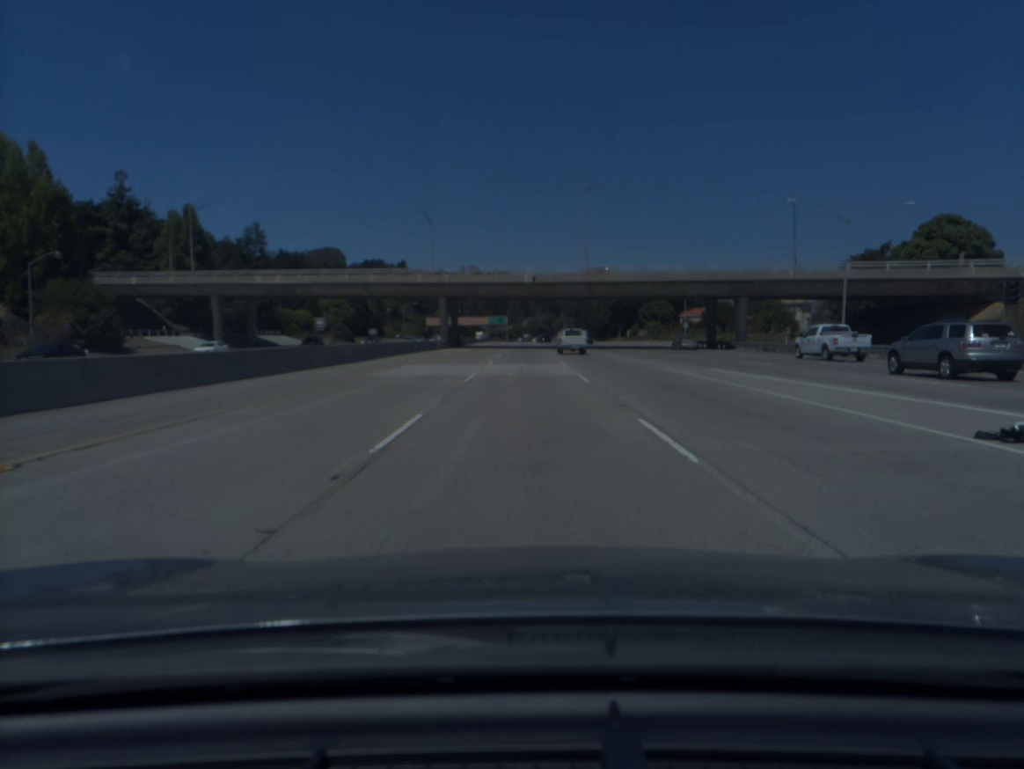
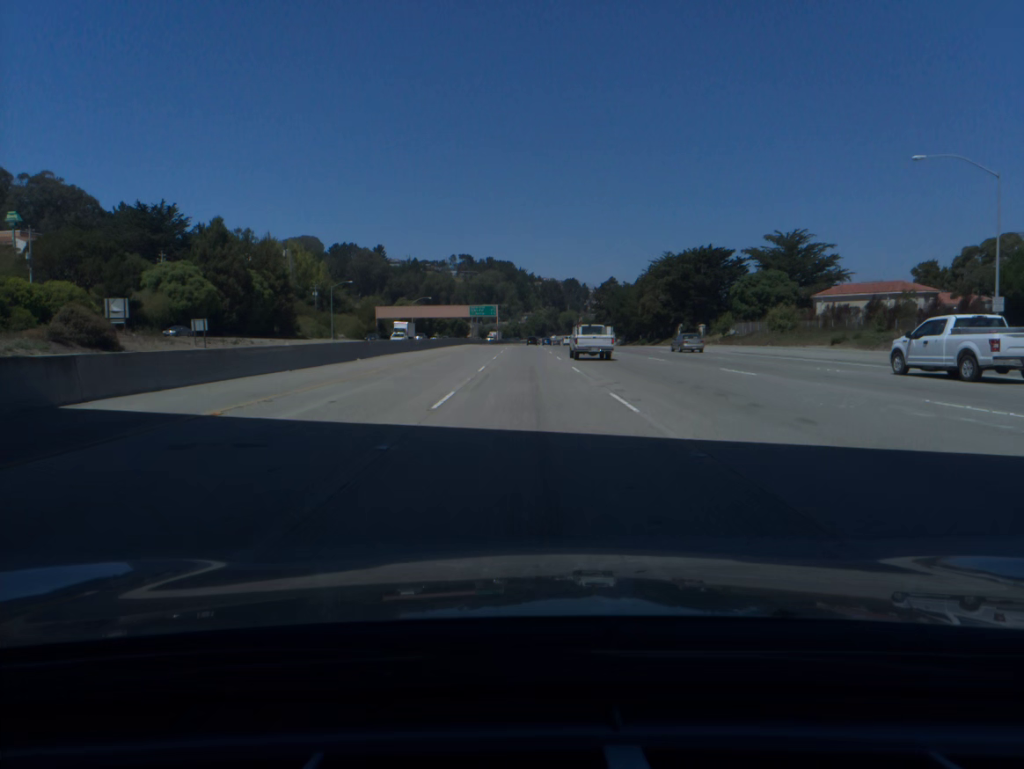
(+0.1, +94.9) m; 0°
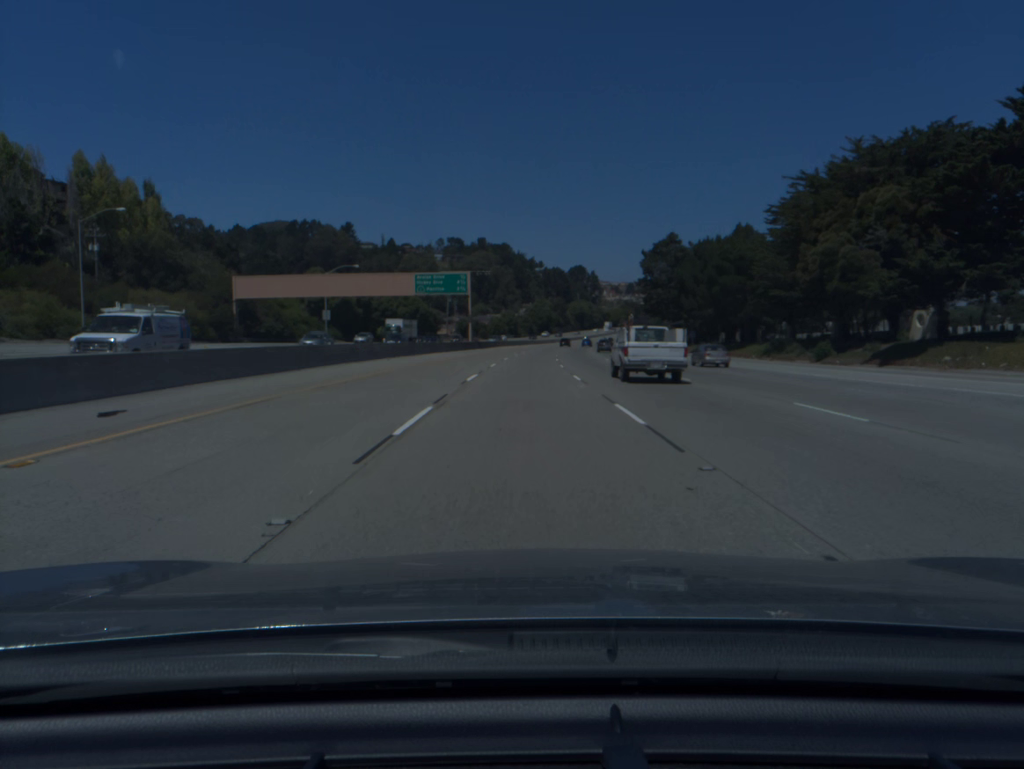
(0.0, +95.0) m; 0°
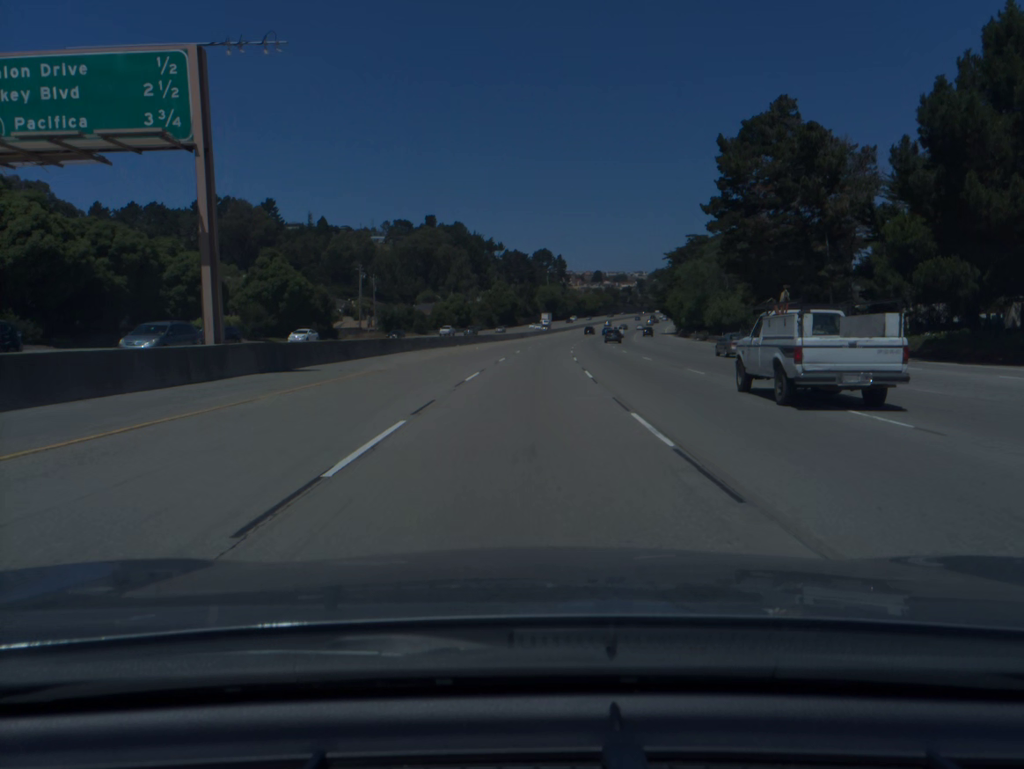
(+1.3, +75.9) m; +3°
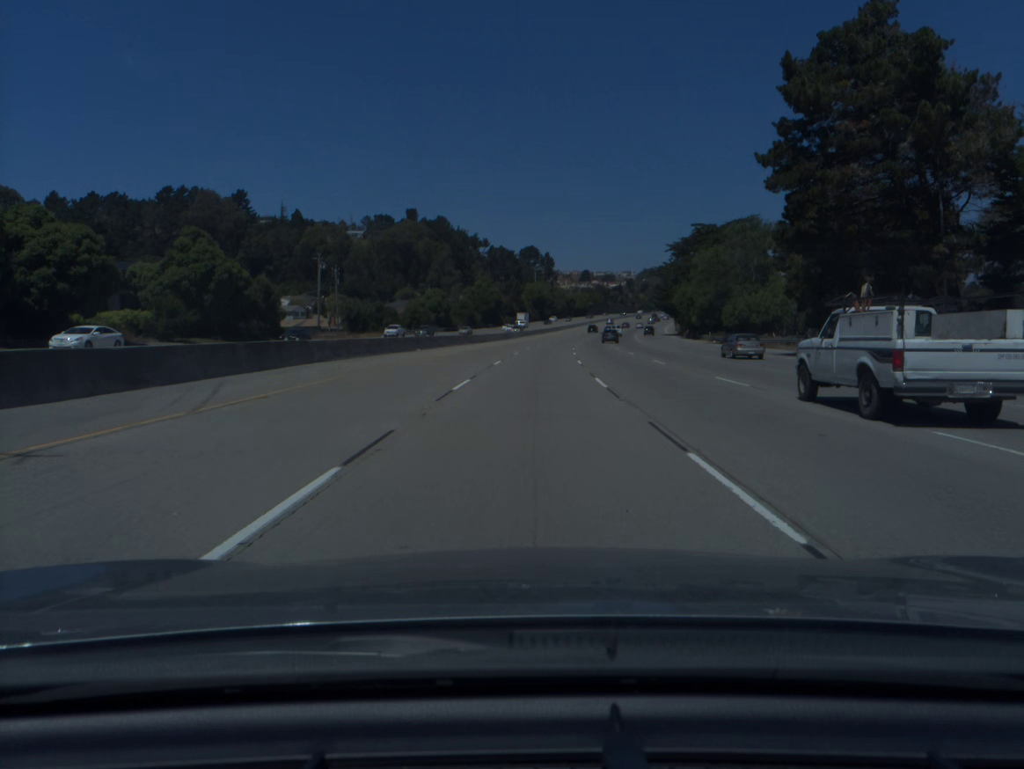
(+0.2, +19.0) m; +1°
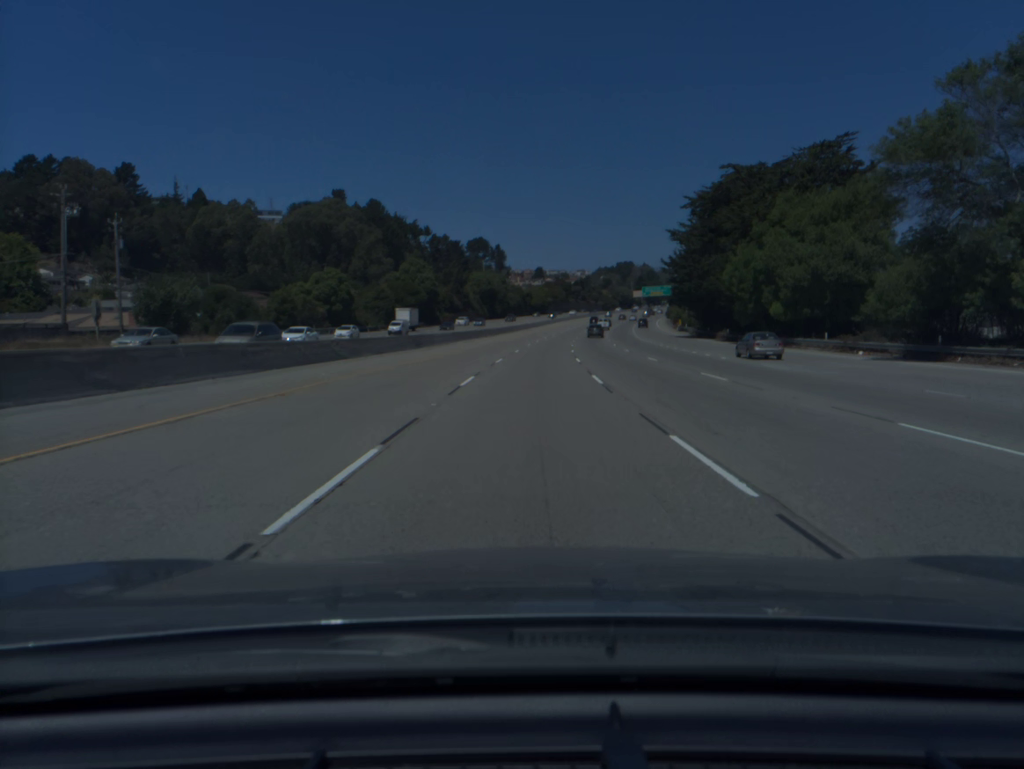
(+1.6, +56.9) m; +4°
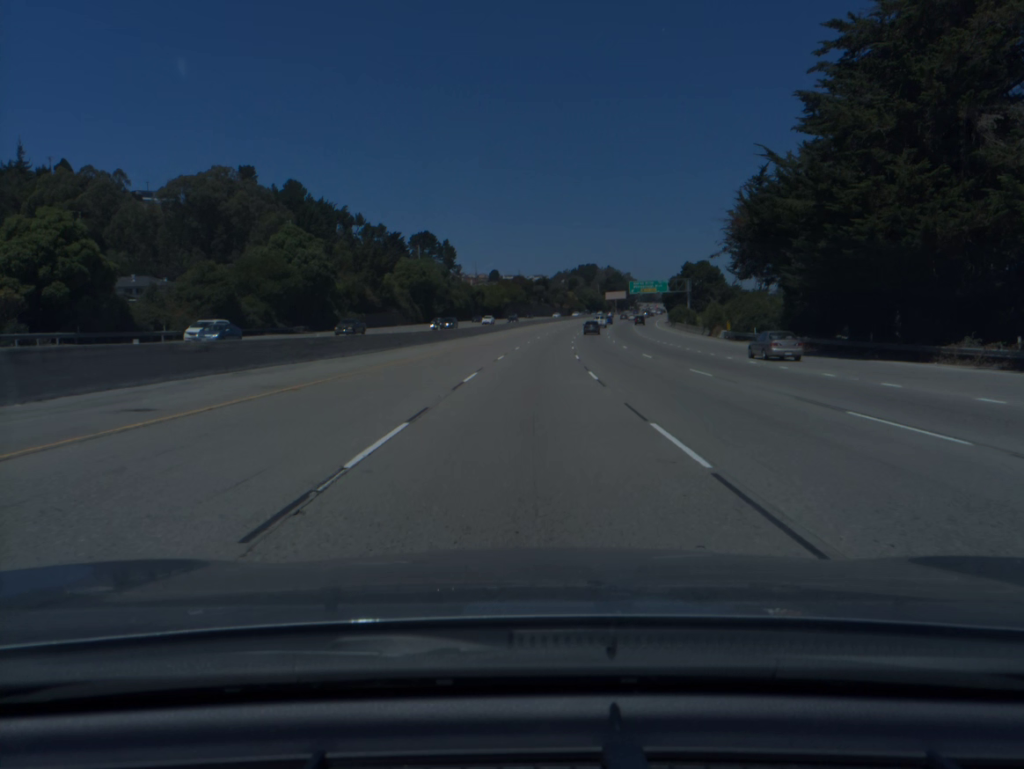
(+1.6, +56.9) m; +3°
